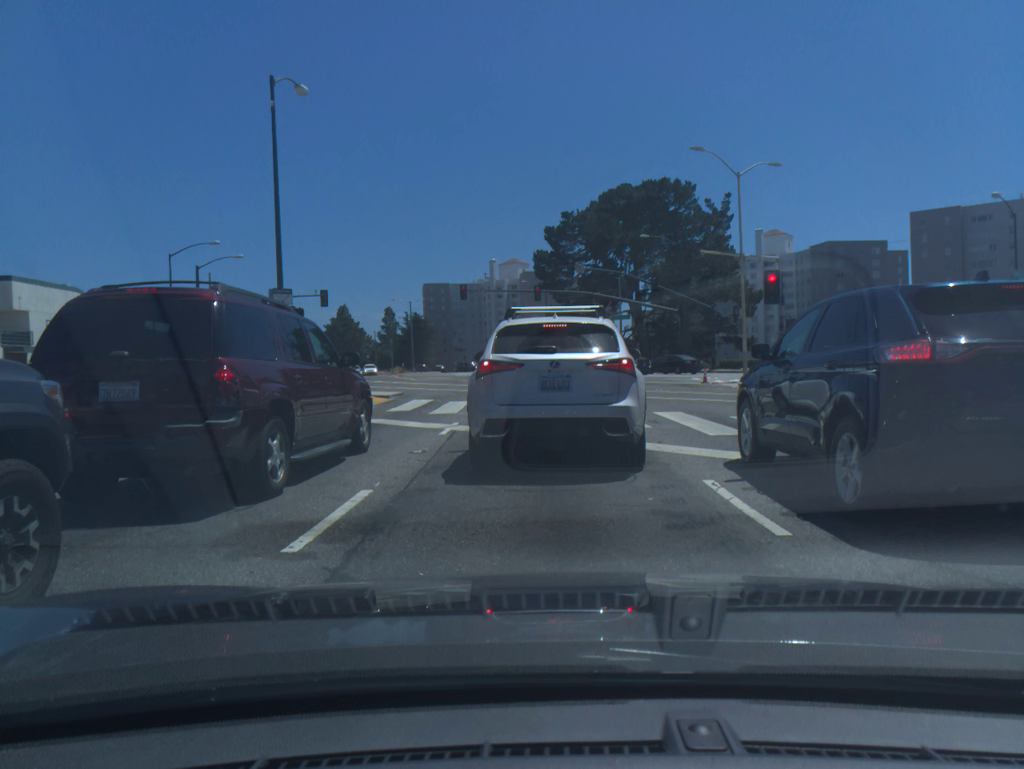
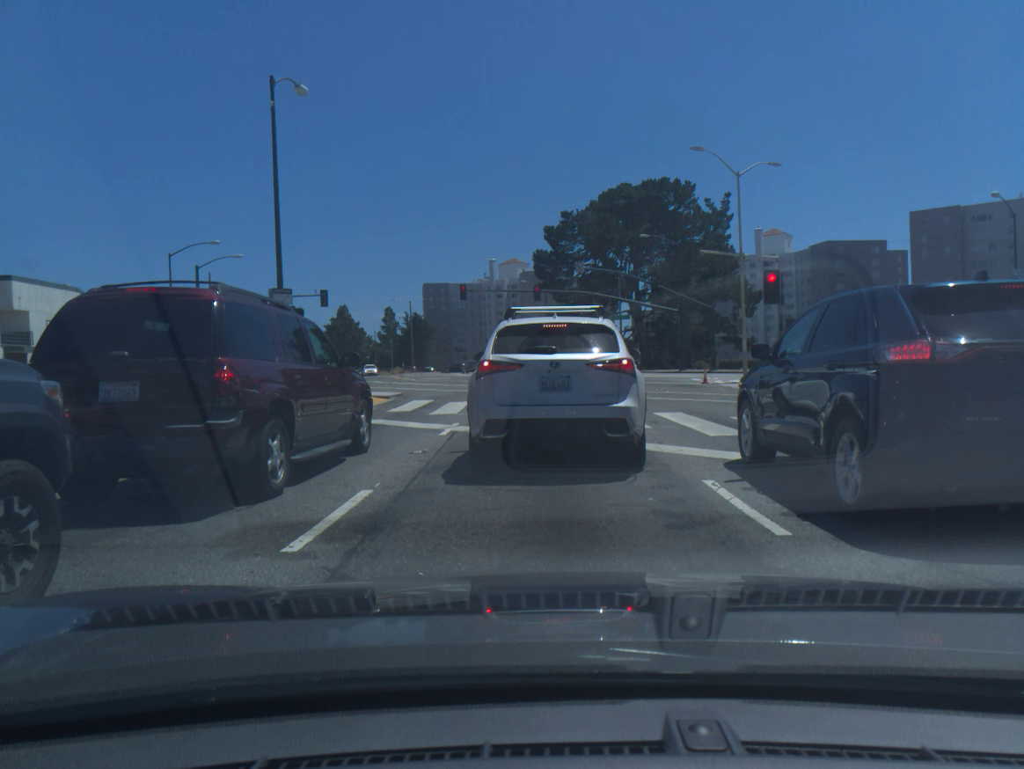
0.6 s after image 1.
(0.0, 0.0) m; 0°
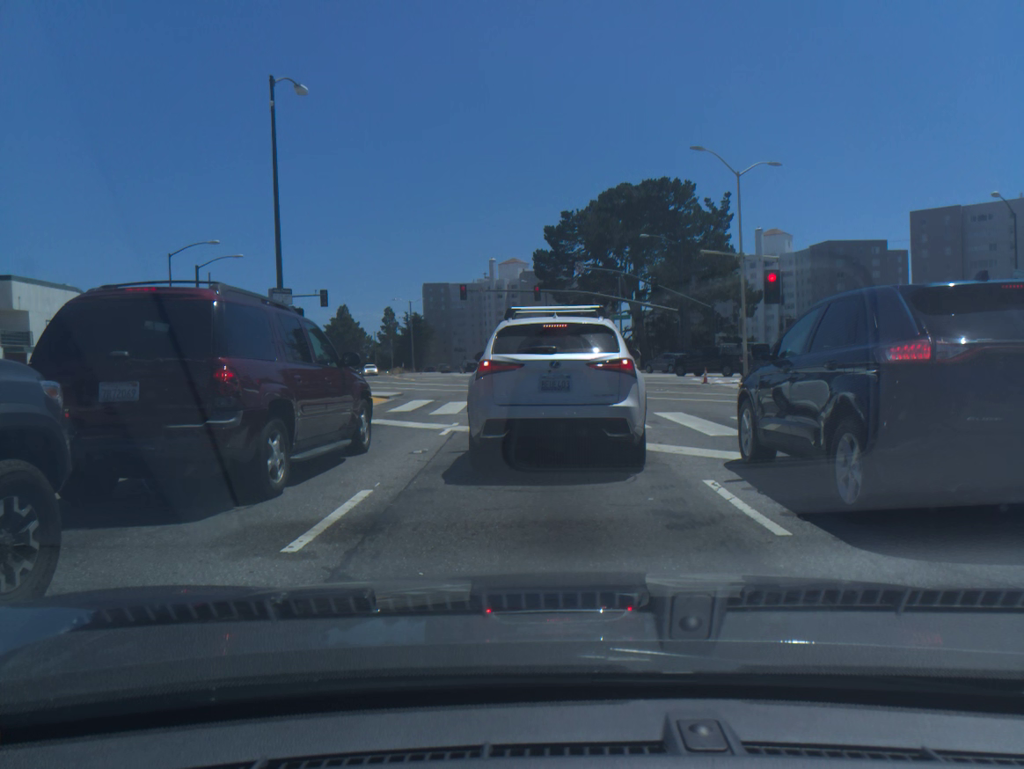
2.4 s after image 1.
(0.0, 0.0) m; 0°
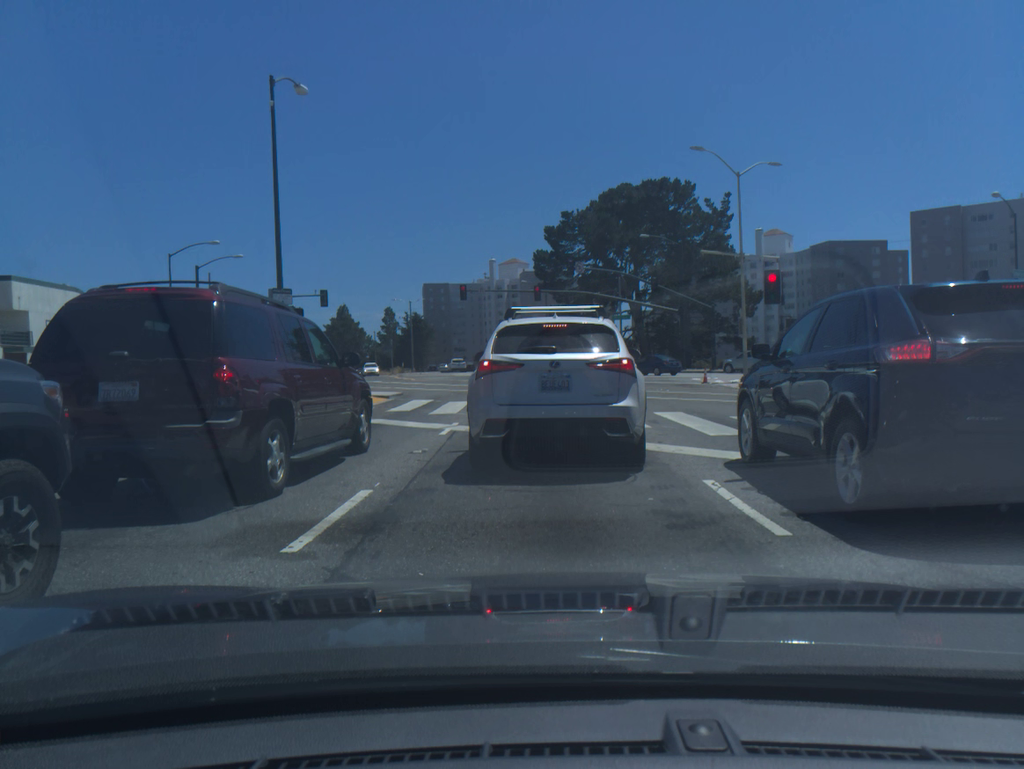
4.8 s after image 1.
(0.0, 0.0) m; 0°
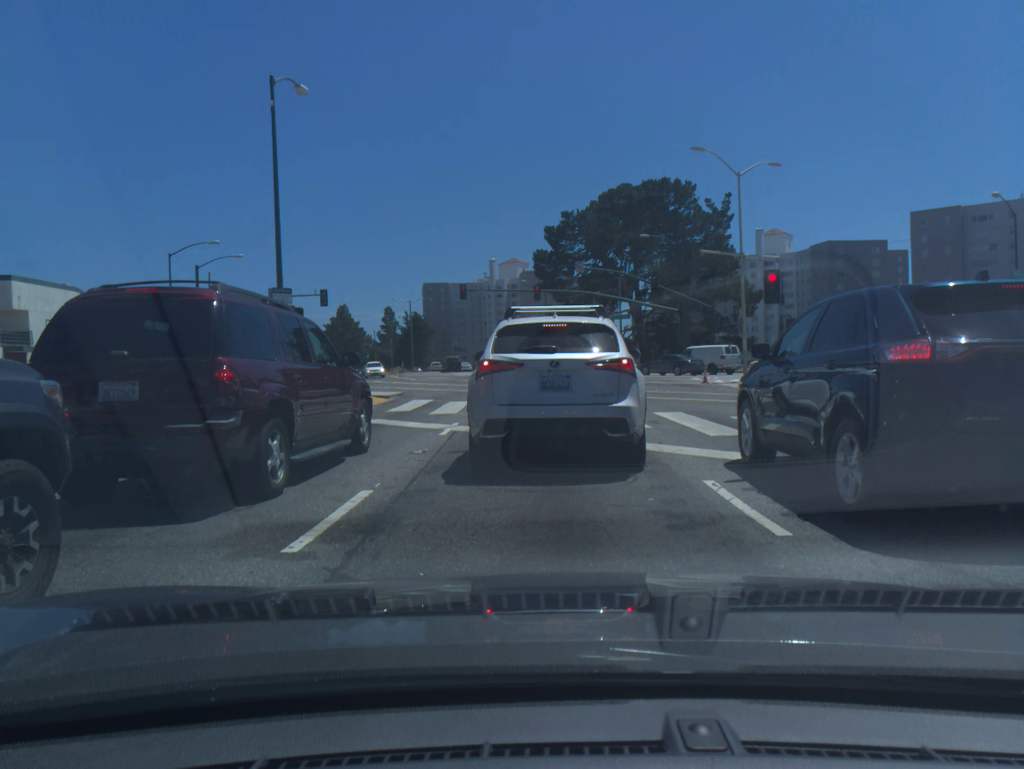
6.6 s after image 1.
(0.0, 0.0) m; 0°
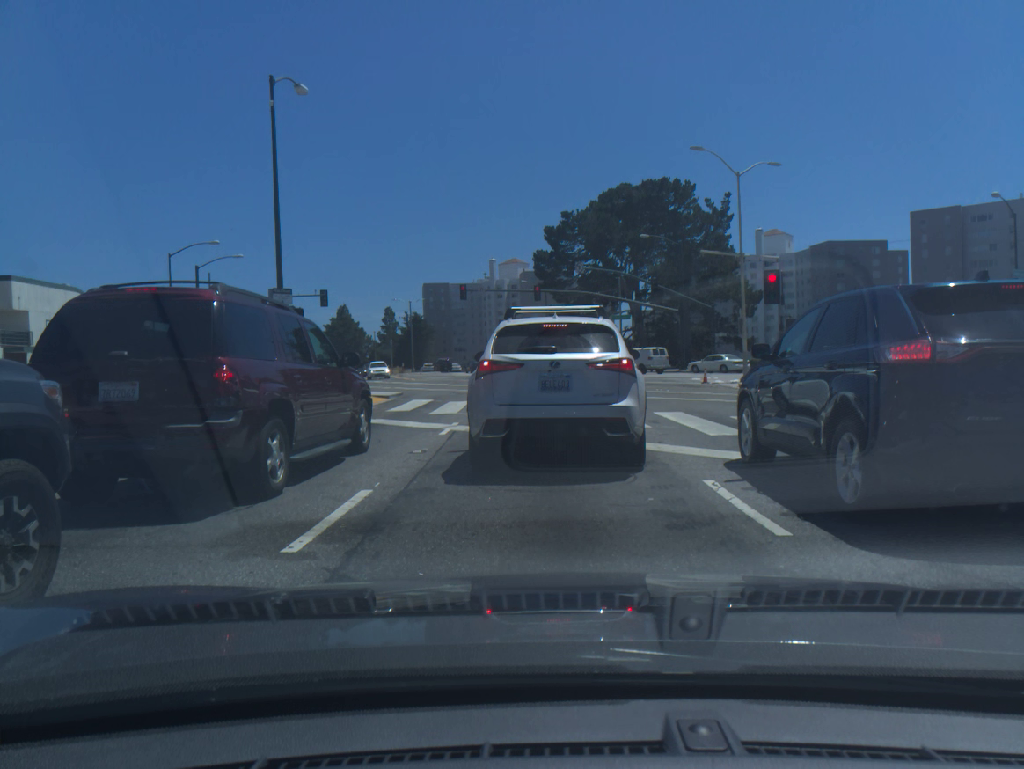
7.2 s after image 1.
(0.0, 0.0) m; 0°
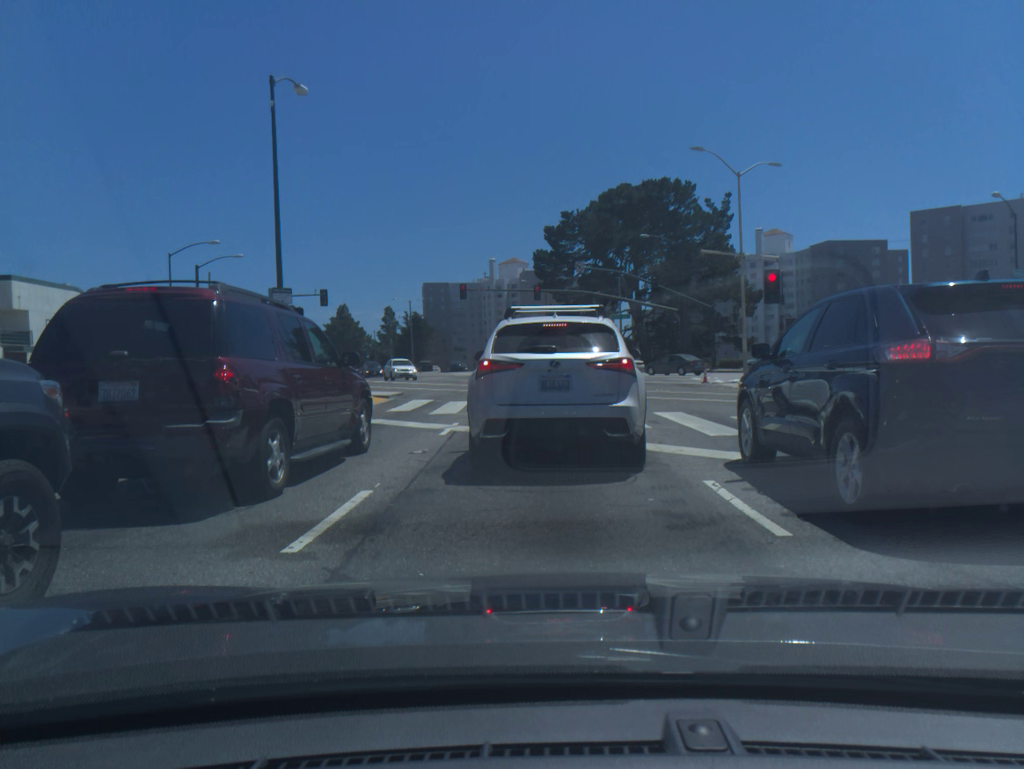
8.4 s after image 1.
(+0.1, 0.0) m; 0°
